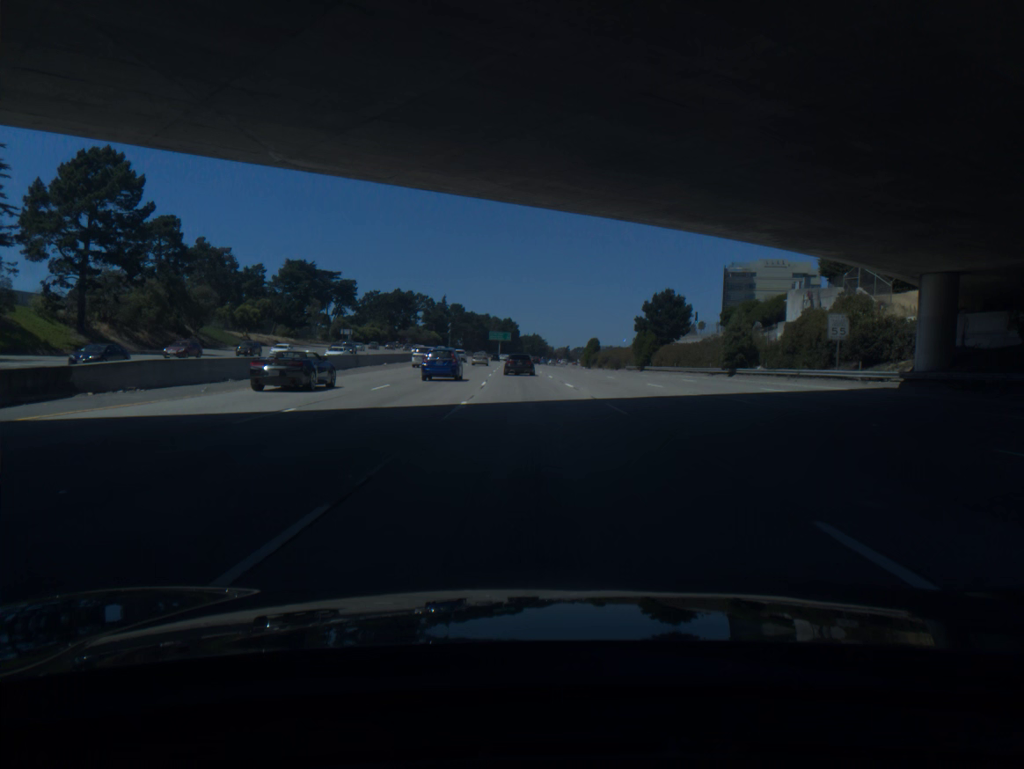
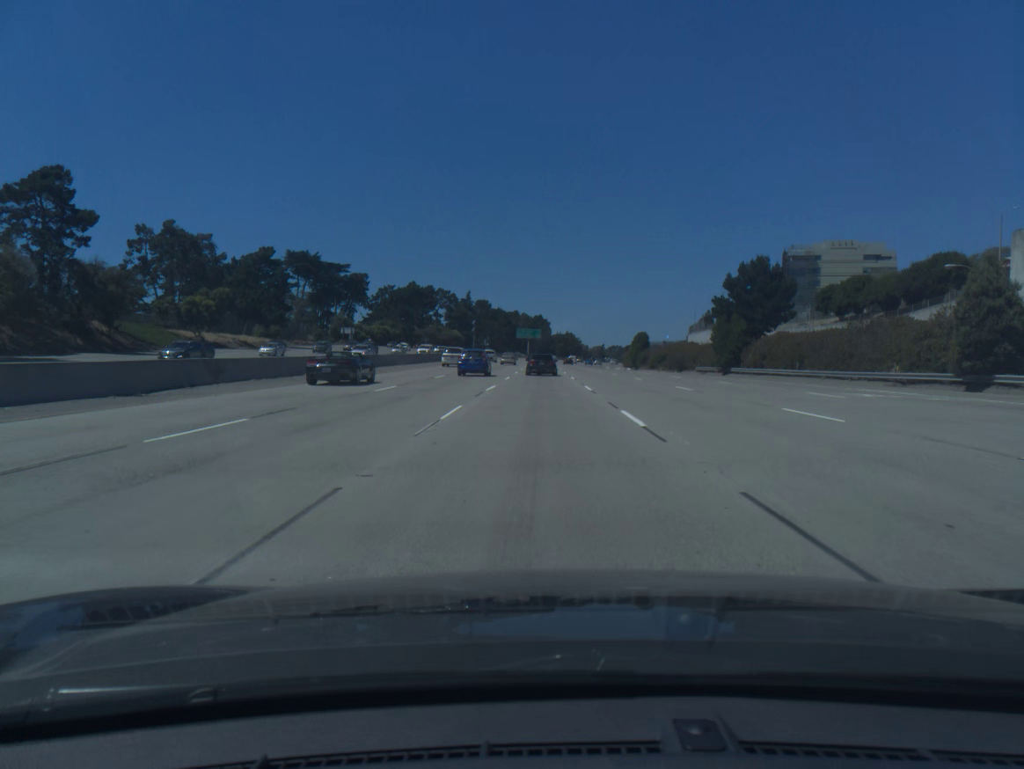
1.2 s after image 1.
(-0.6, +31.5) m; -2°
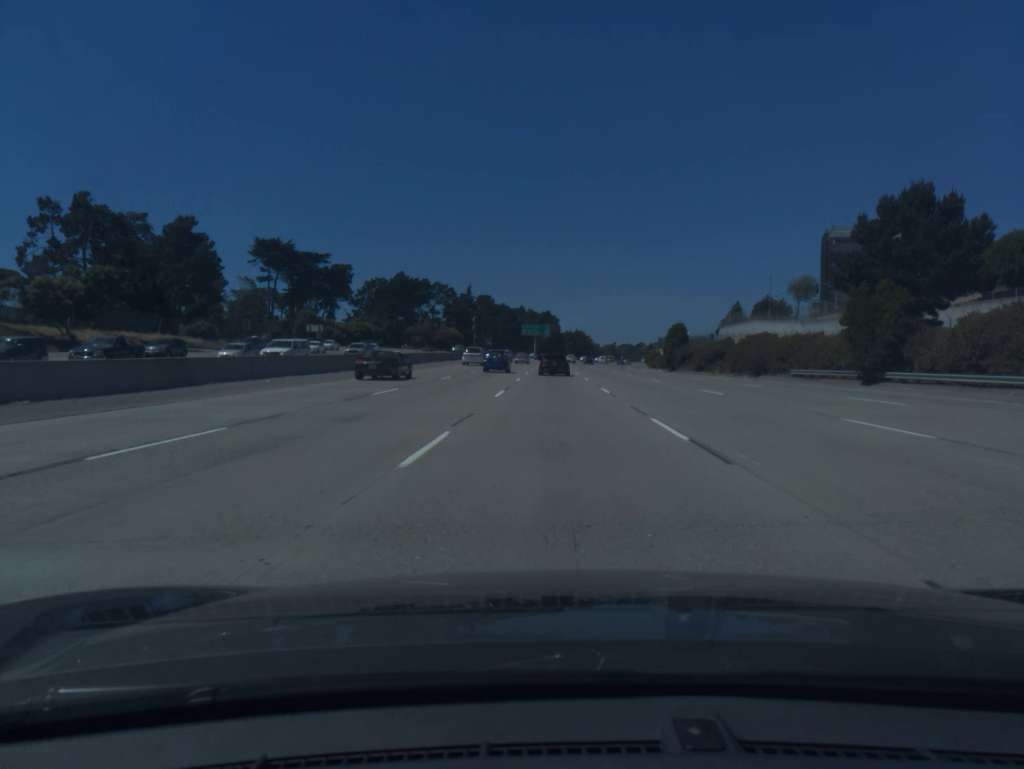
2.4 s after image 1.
(-0.3, +31.1) m; -1°
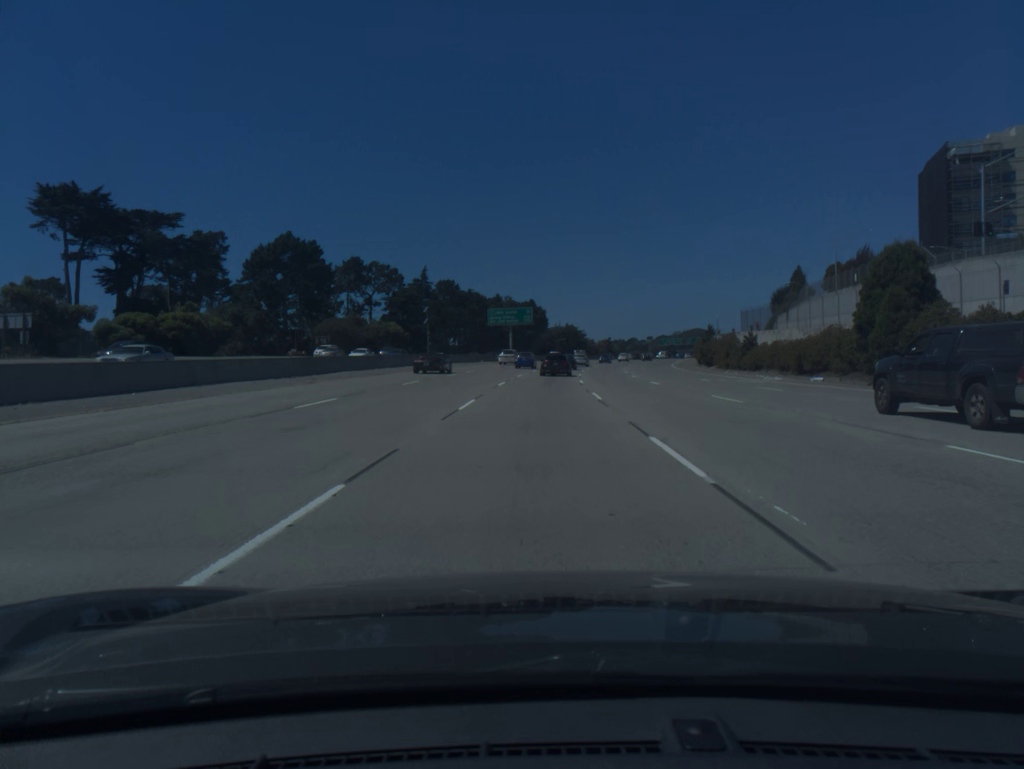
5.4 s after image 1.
(+0.9, +76.5) m; +1°
